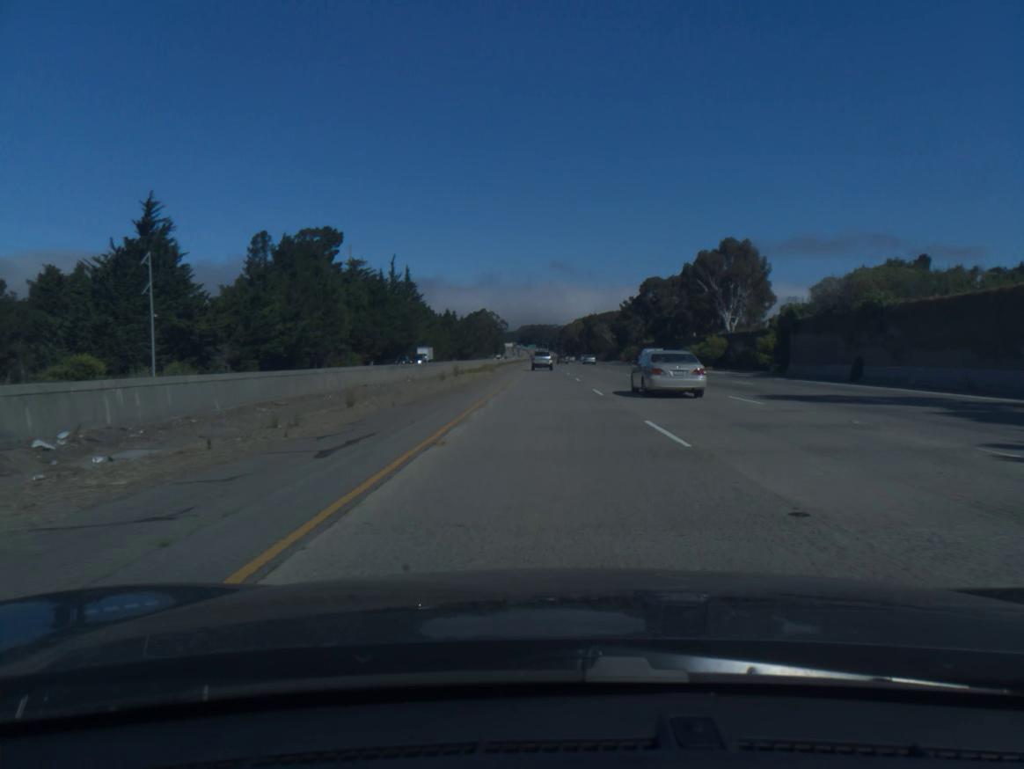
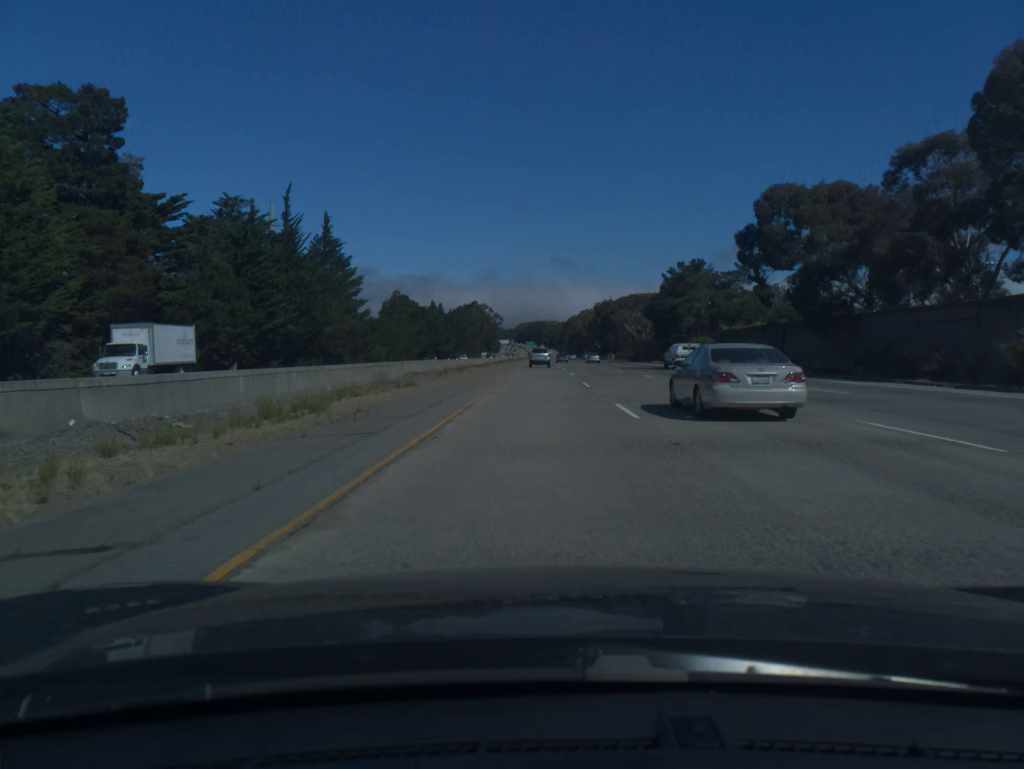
(0.0, +69.3) m; 0°
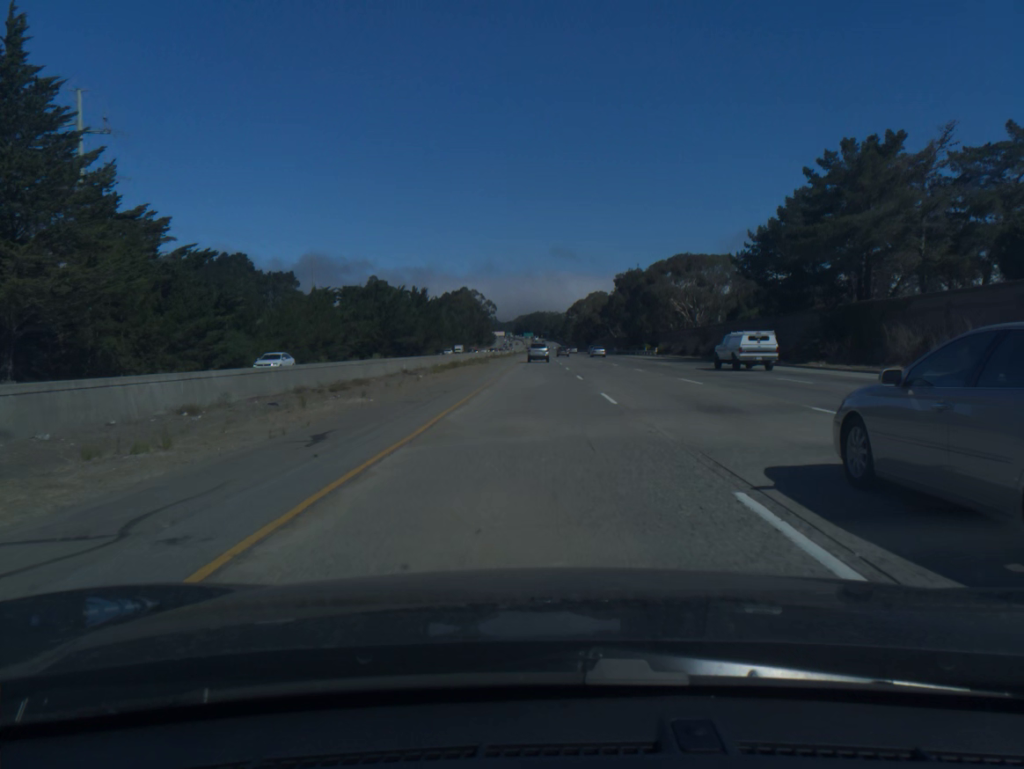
(0.0, +70.6) m; 0°
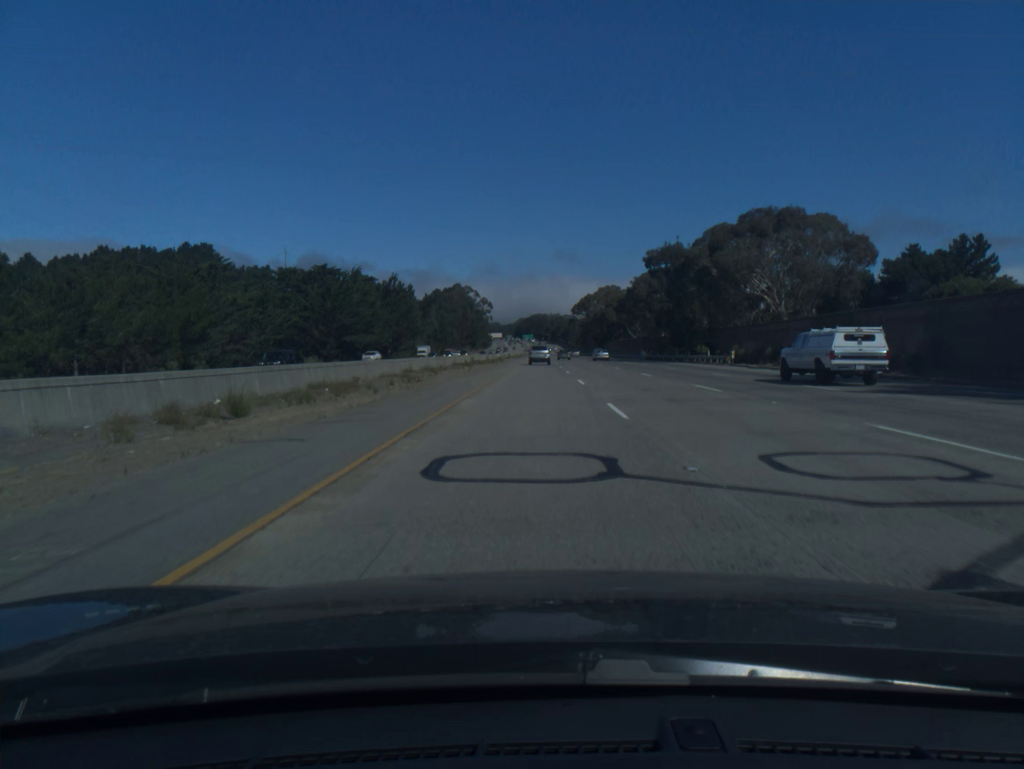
(0.0, +47.1) m; 0°
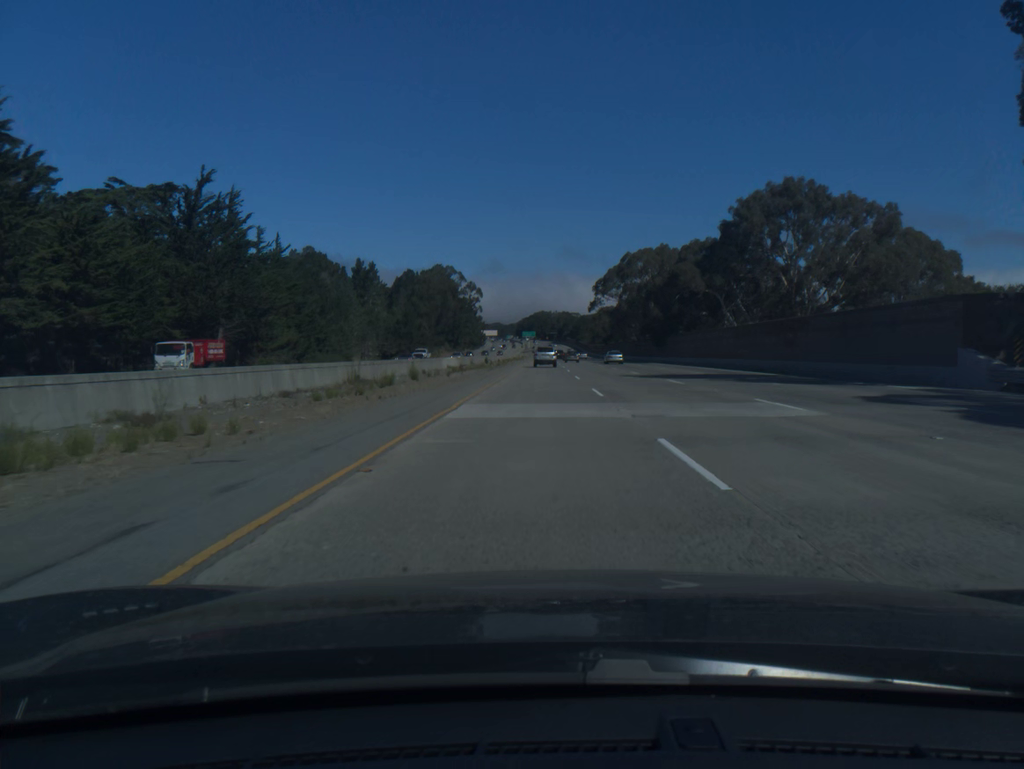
(-0.2, +94.6) m; 0°
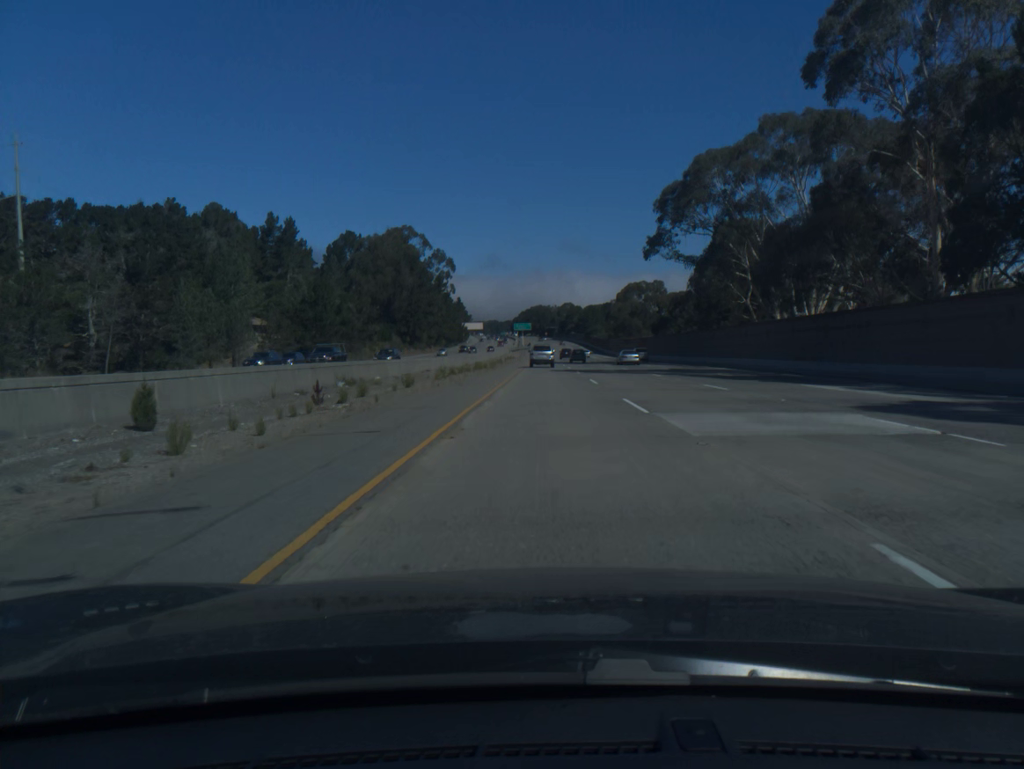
(-0.2, +93.9) m; 0°
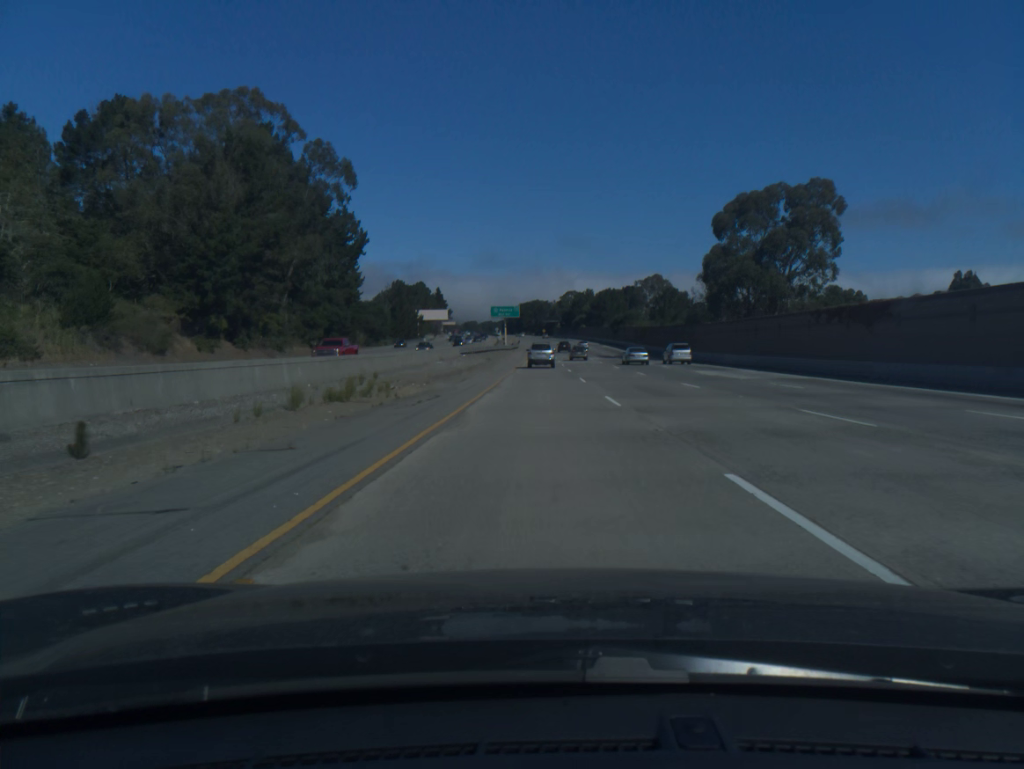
(+0.5, +113.9) m; 0°
